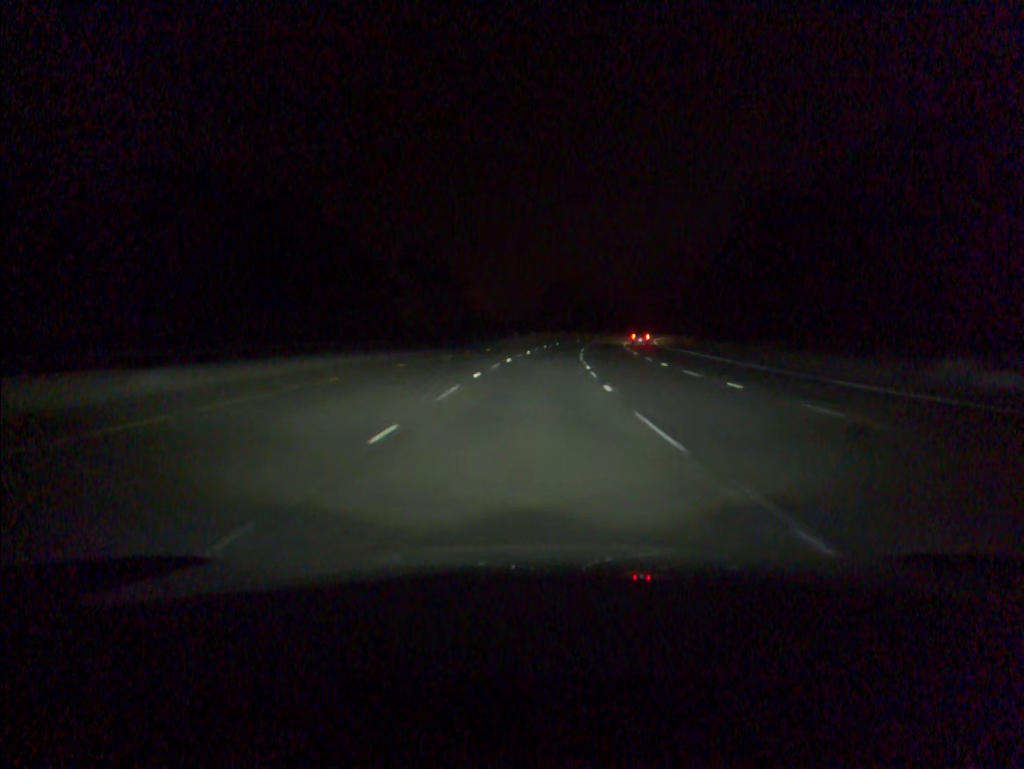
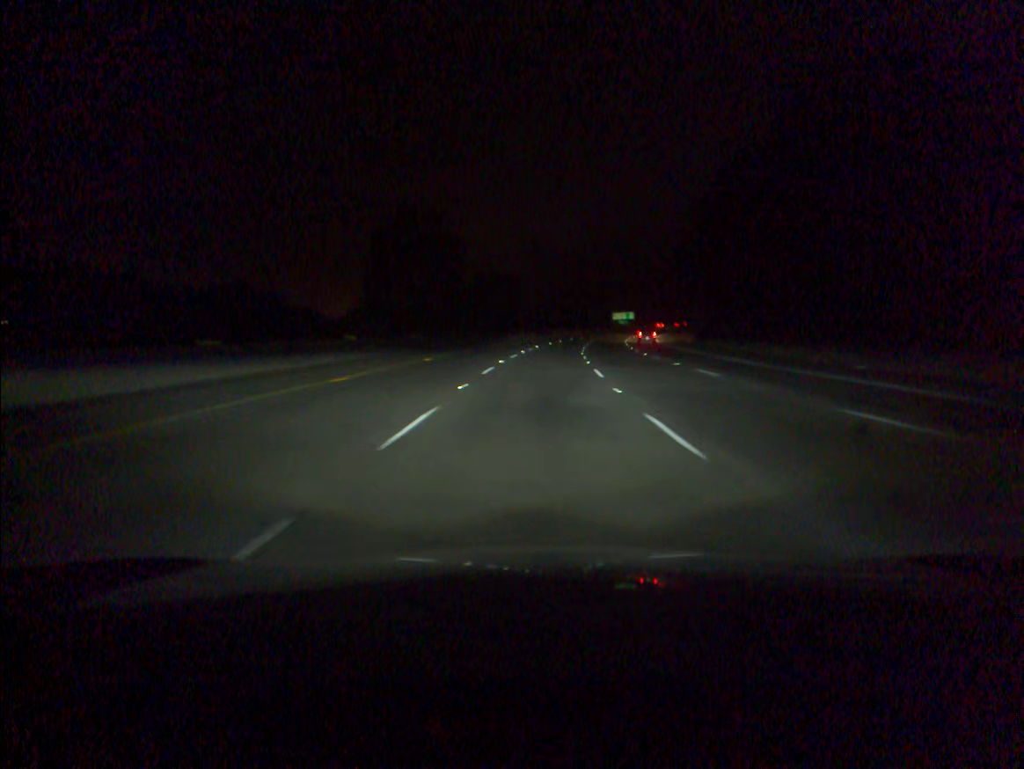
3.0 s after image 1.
(+6.8, +96.5) m; +8°
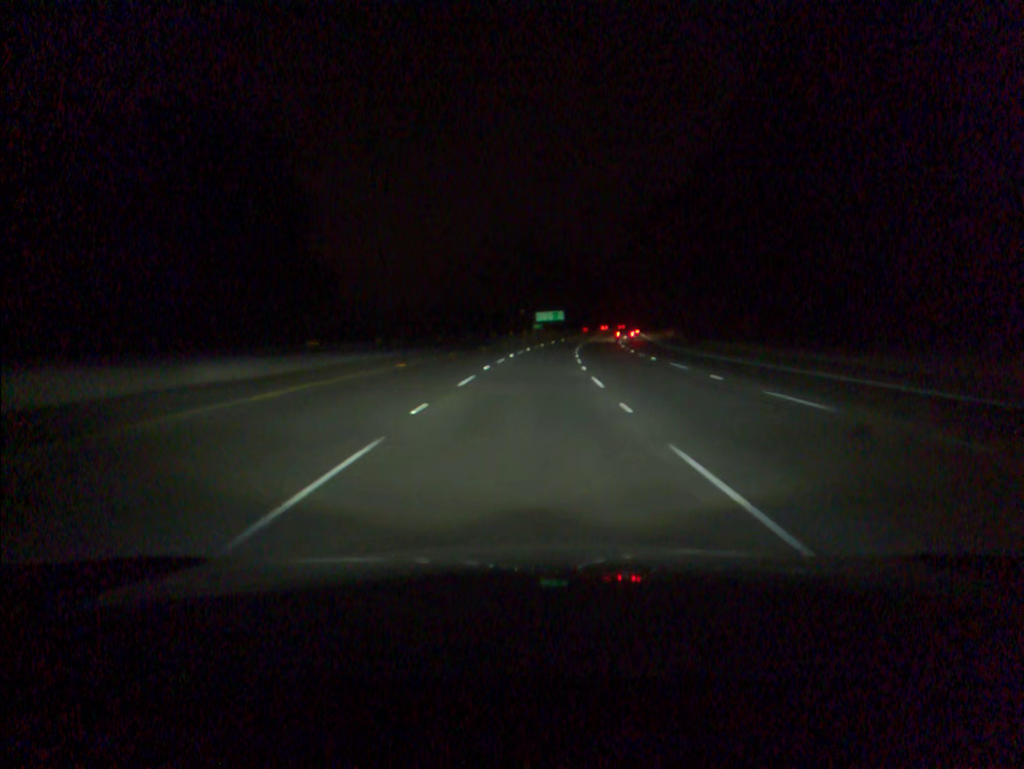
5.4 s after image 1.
(+4.5, +76.9) m; +6°
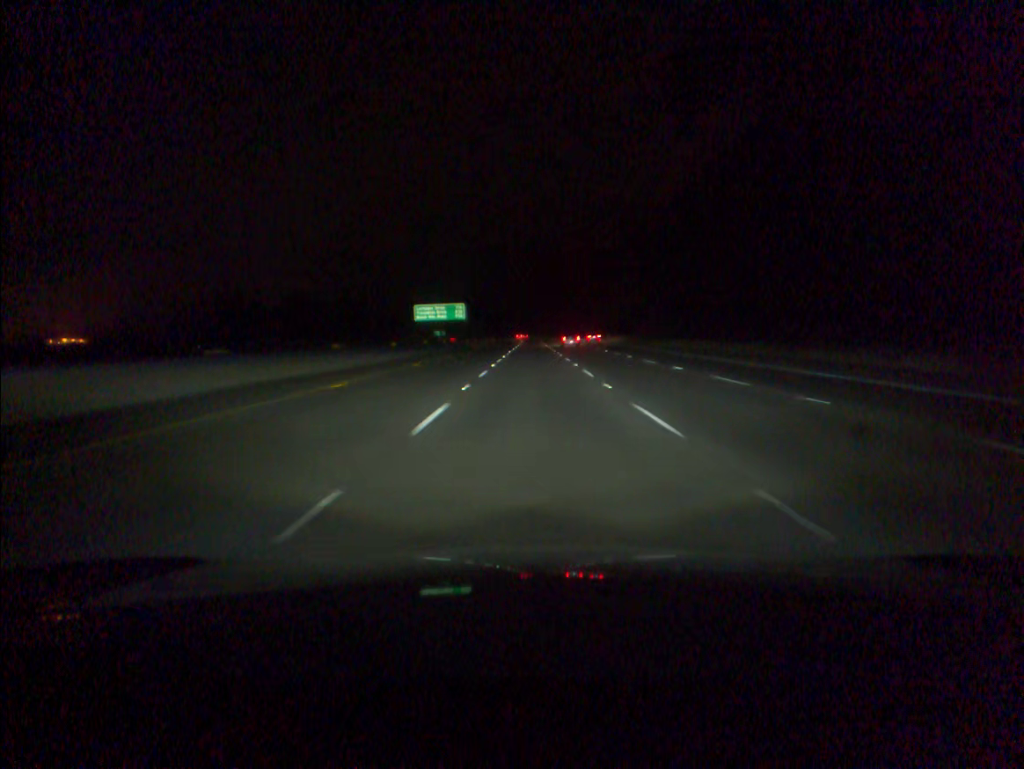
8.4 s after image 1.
(+6.1, +96.1) m; +7°
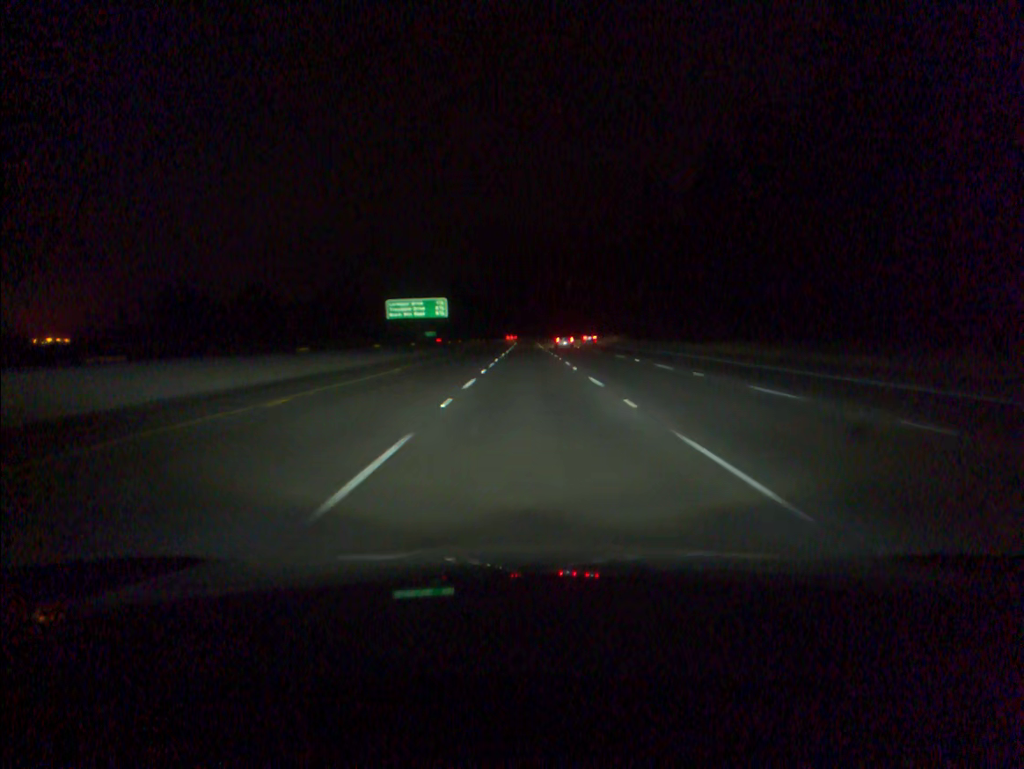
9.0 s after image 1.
(+0.1, +19.3) m; +1°
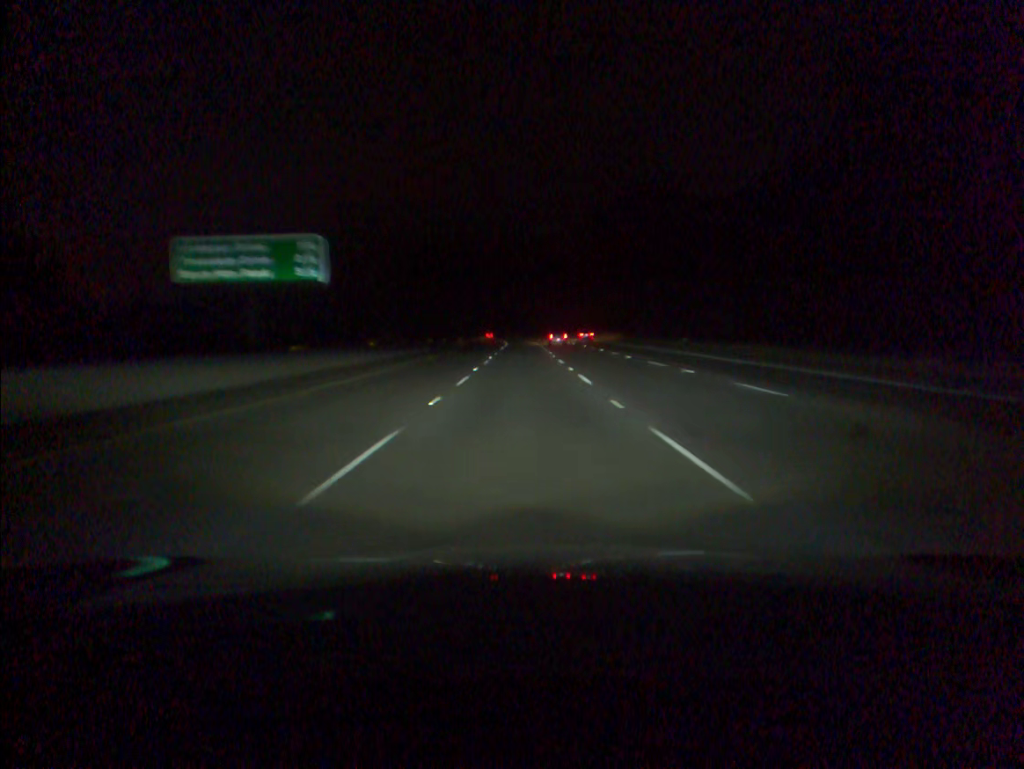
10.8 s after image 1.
(+0.2, +57.8) m; 0°
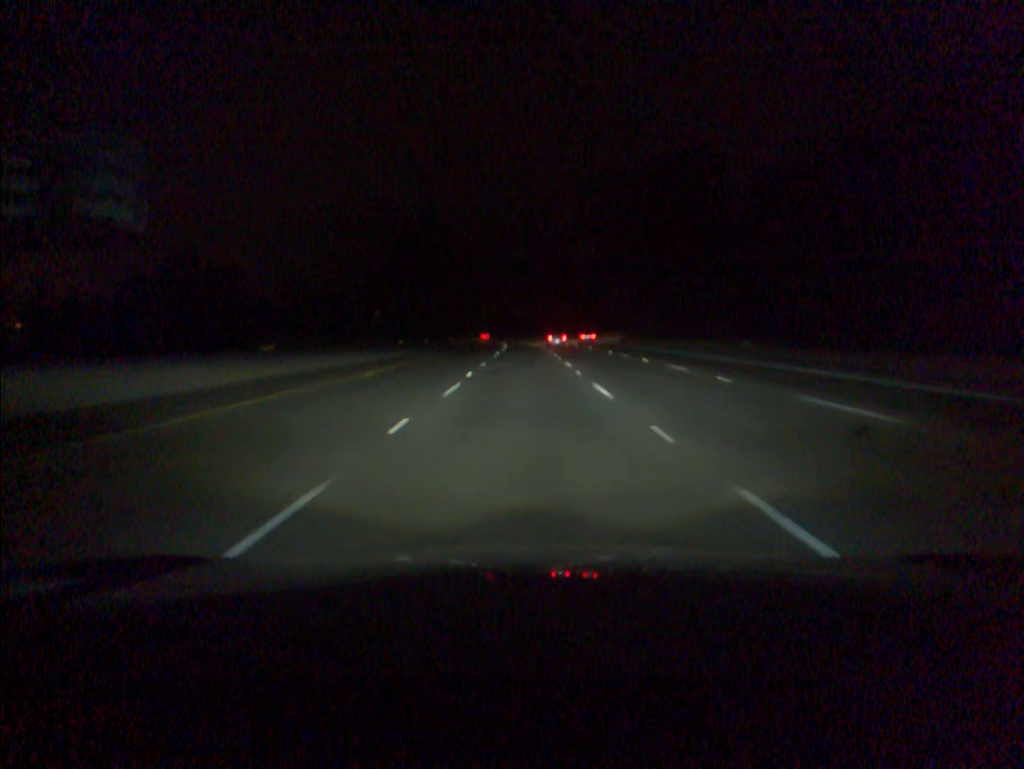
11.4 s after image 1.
(0.0, +19.2) m; 0°
